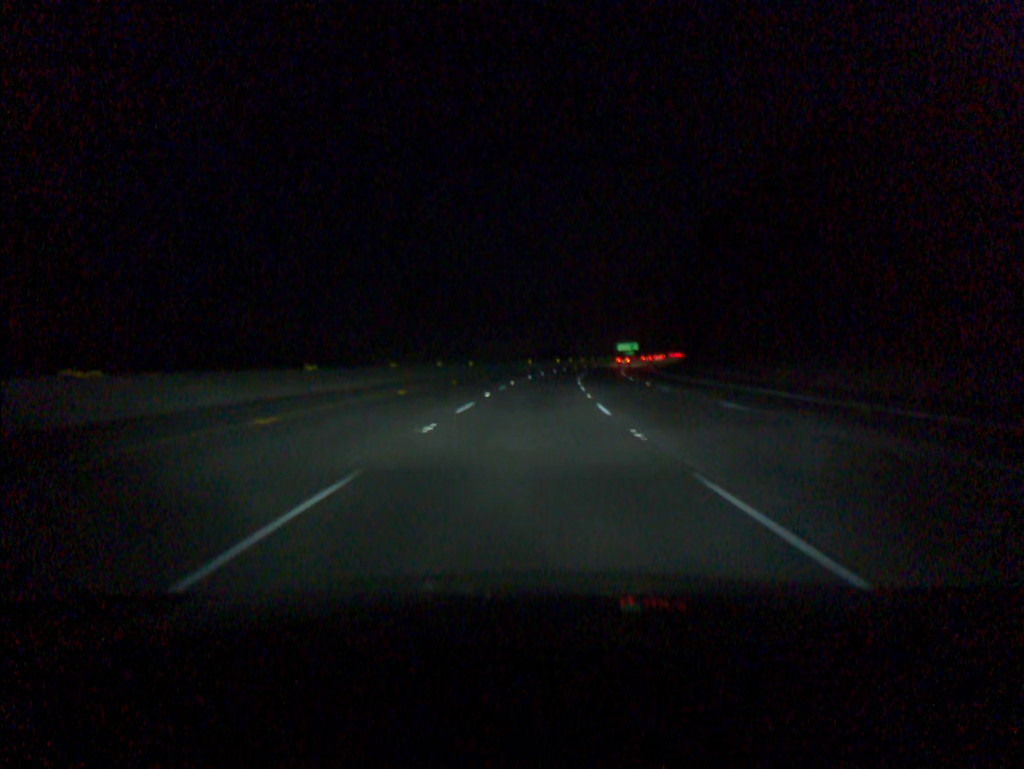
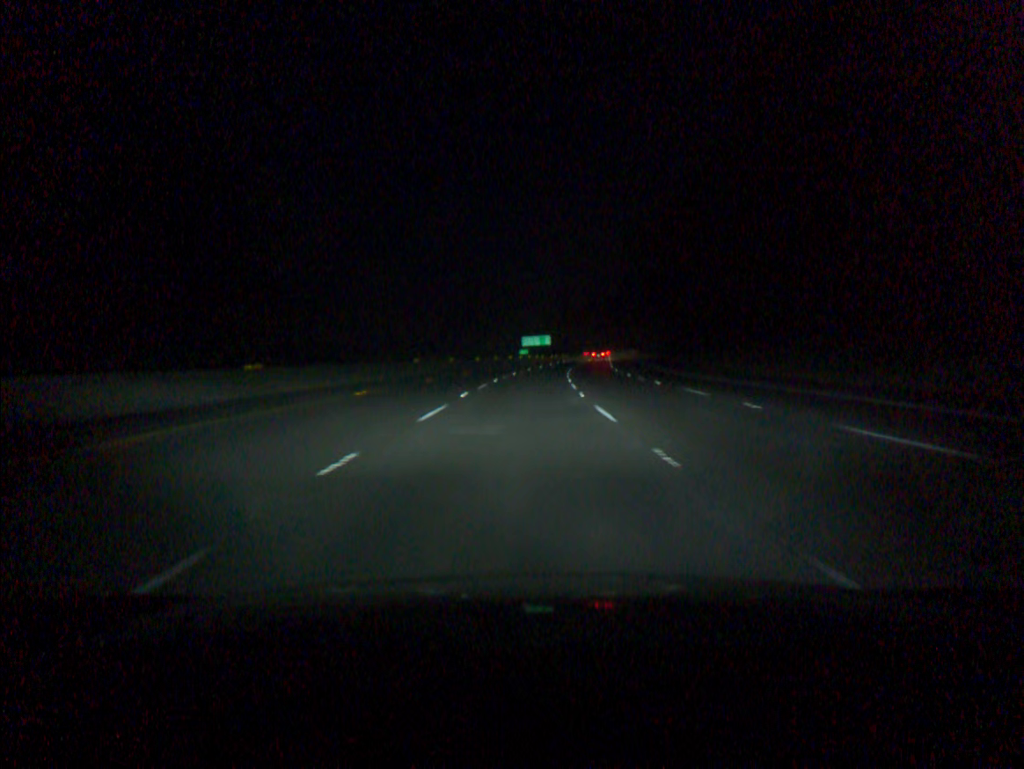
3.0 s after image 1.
(+6.6, +91.1) m; +8°
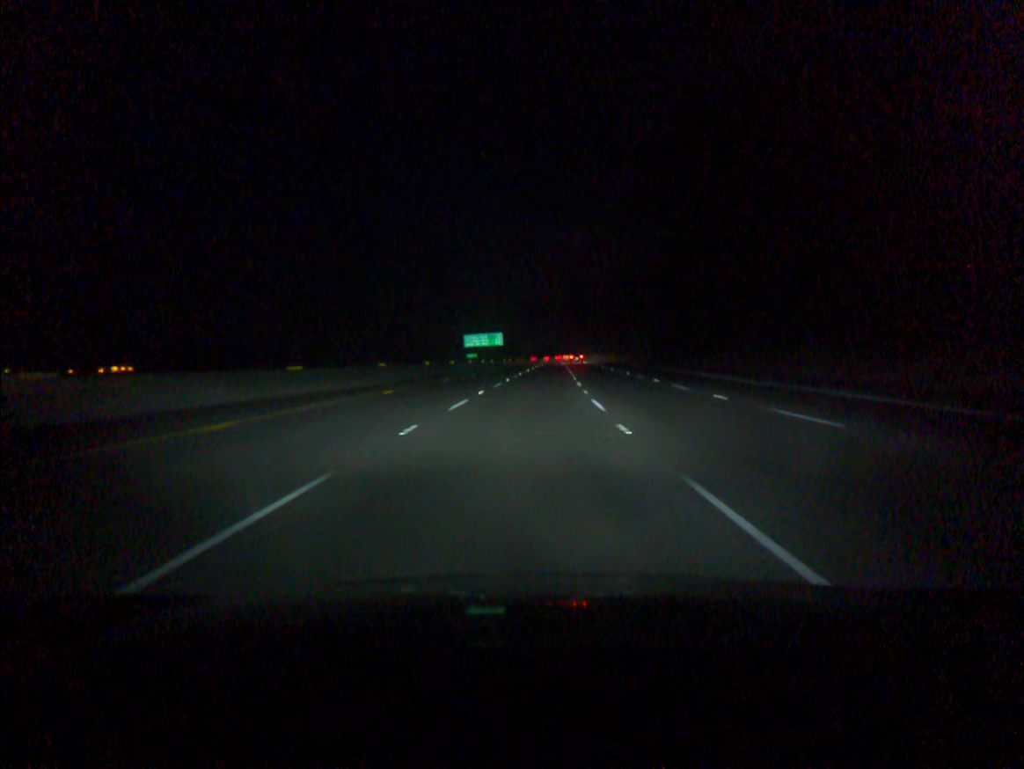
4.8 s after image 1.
(+1.9, +54.8) m; +4°
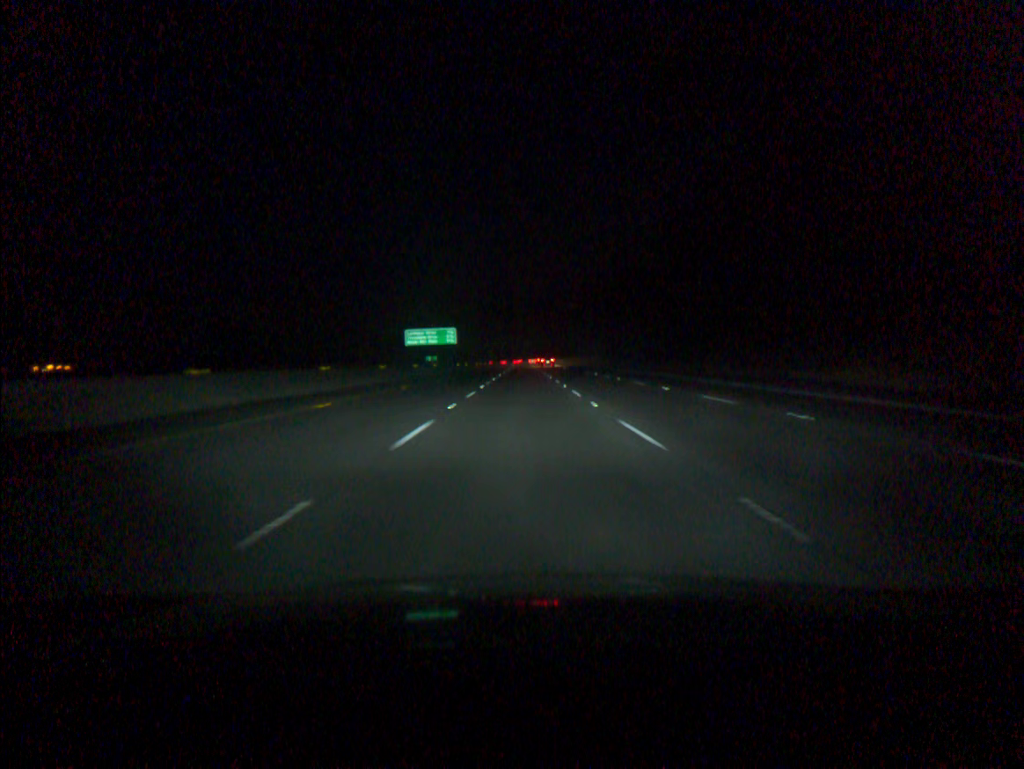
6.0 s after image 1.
(+0.8, +36.5) m; +2°
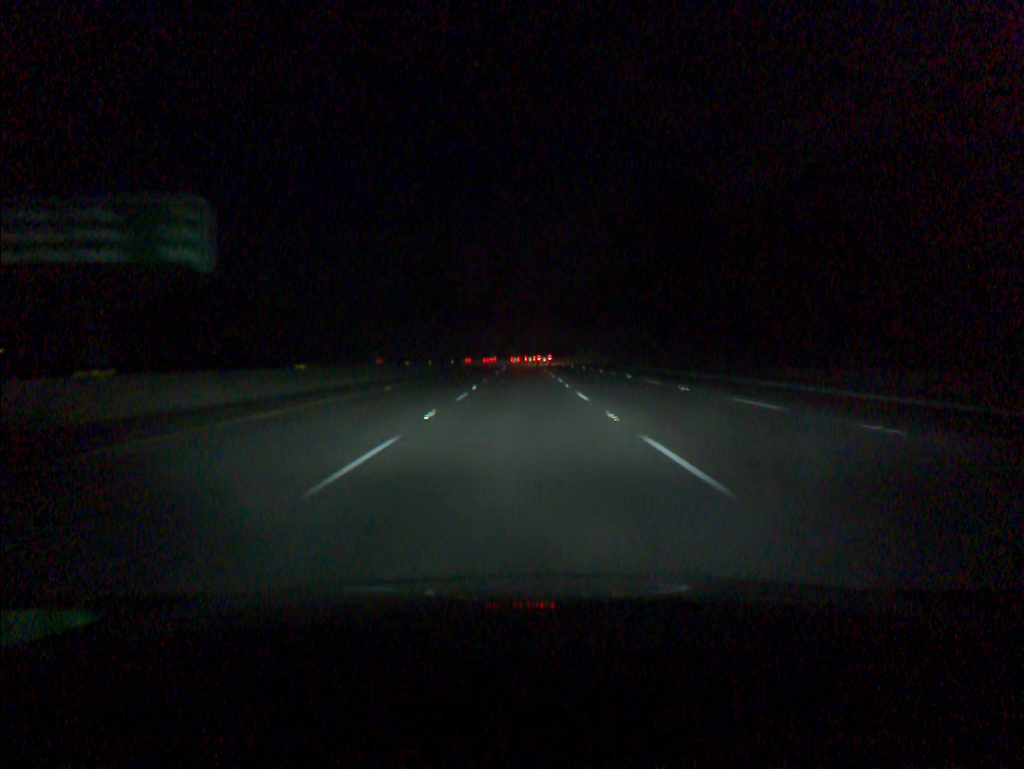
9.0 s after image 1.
(+0.5, +91.2) m; 0°
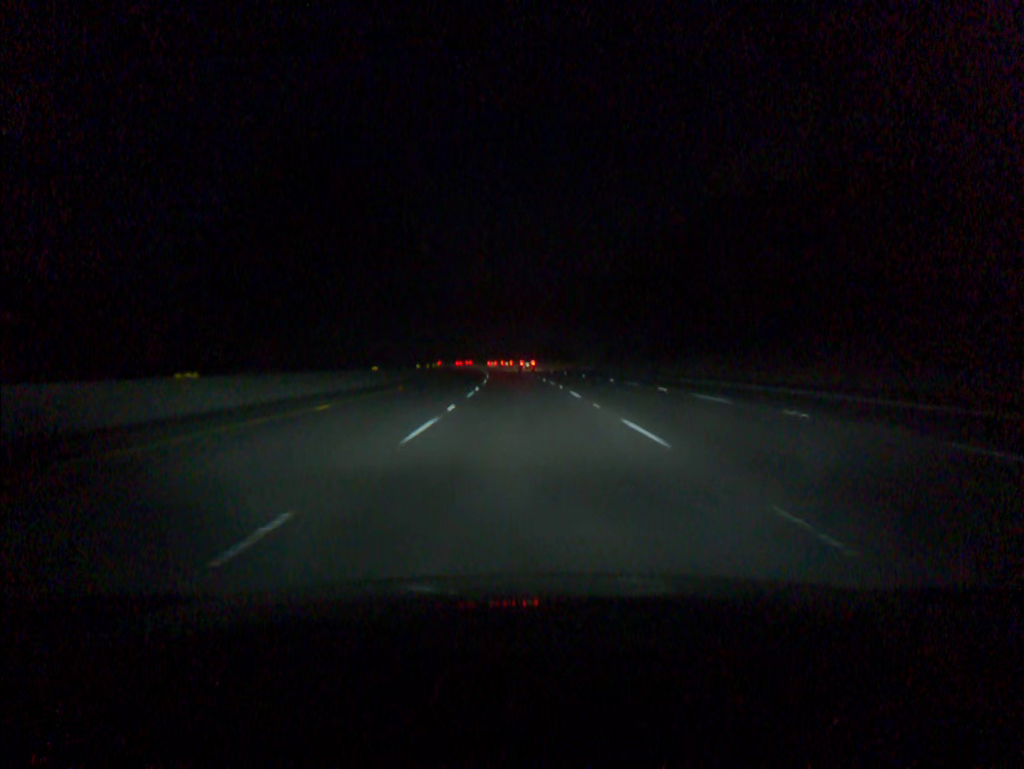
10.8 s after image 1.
(+0.1, +54.7) m; 0°
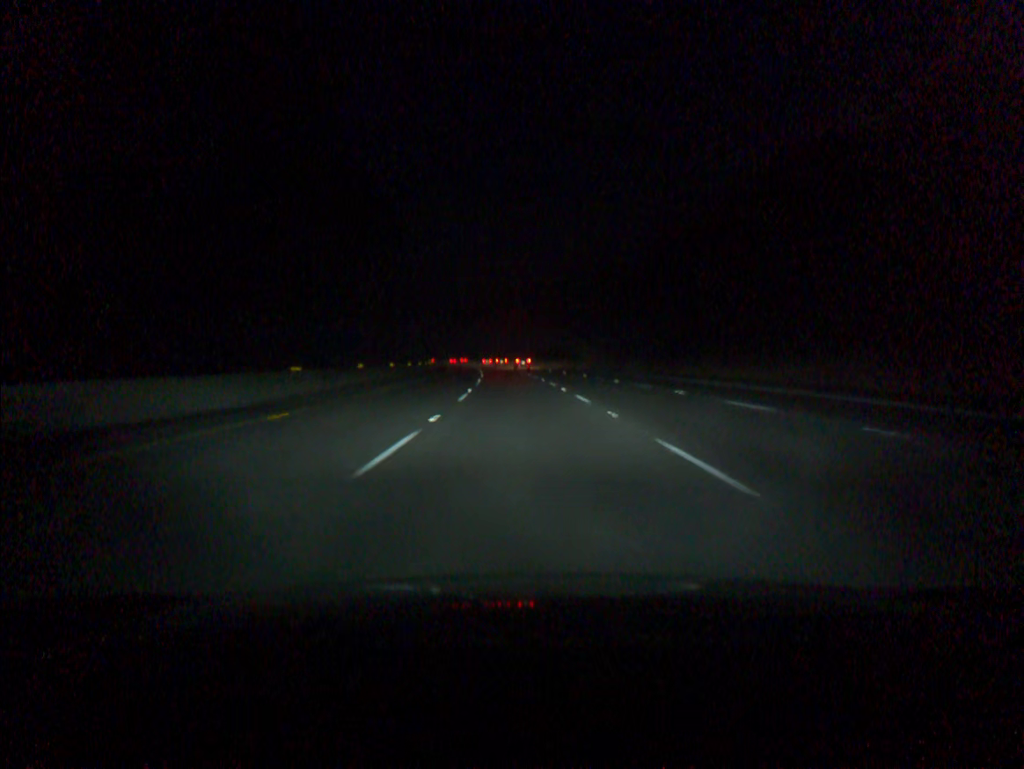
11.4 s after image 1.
(0.0, +18.3) m; 0°
